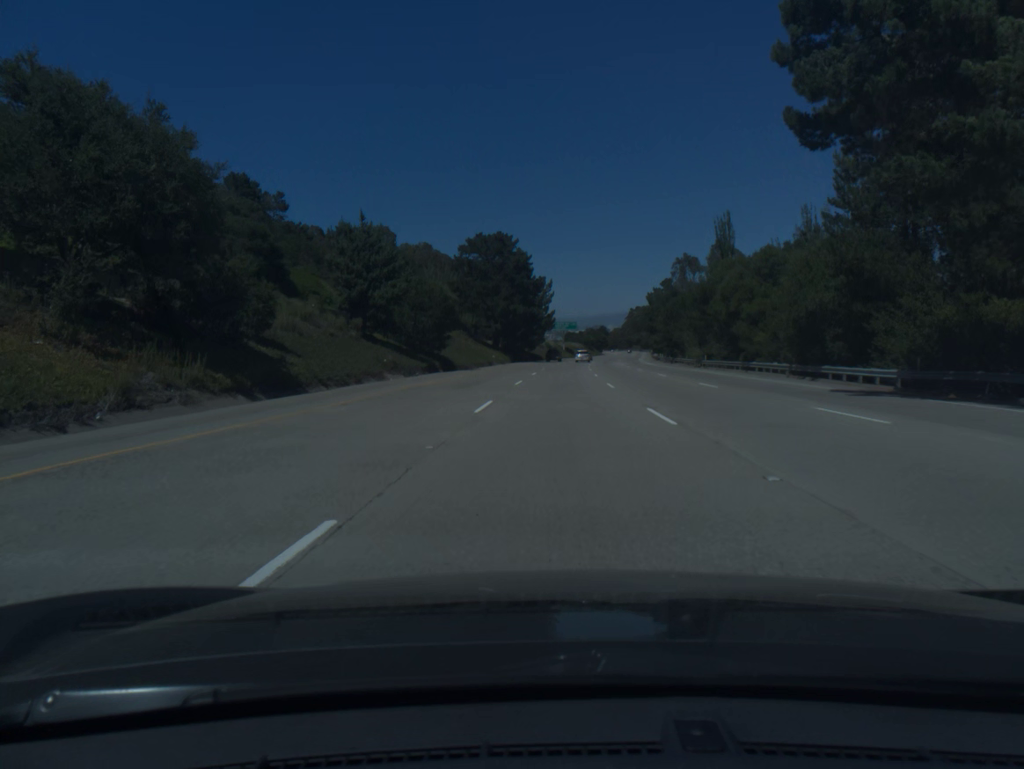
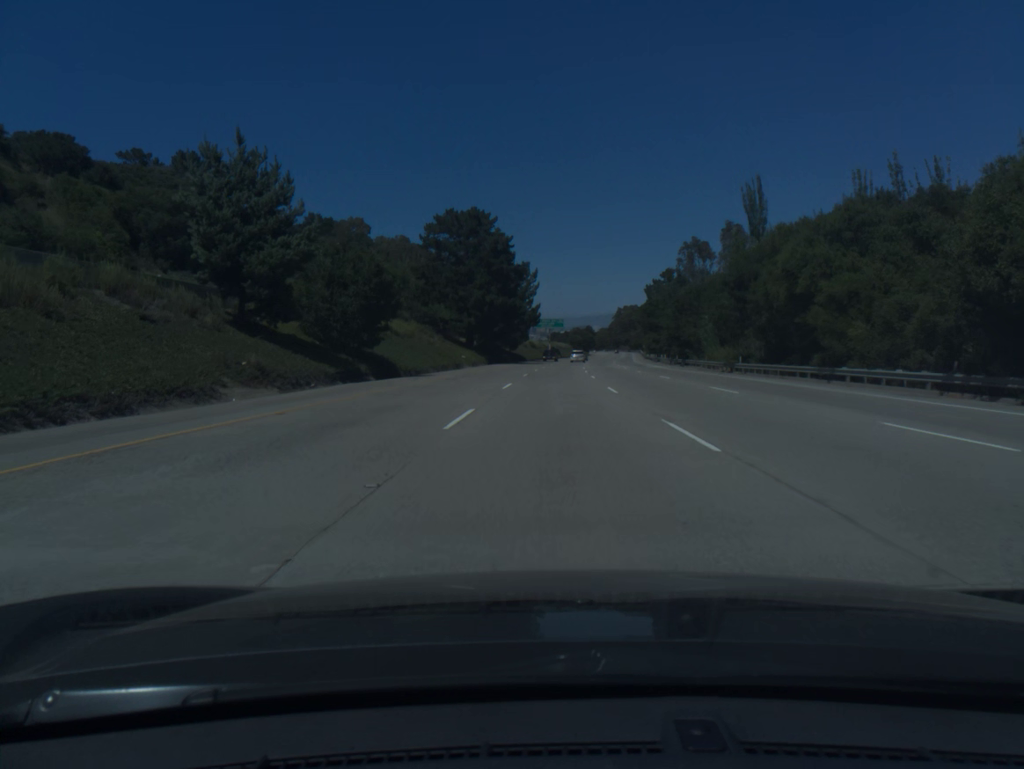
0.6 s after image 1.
(+0.2, +18.5) m; +1°
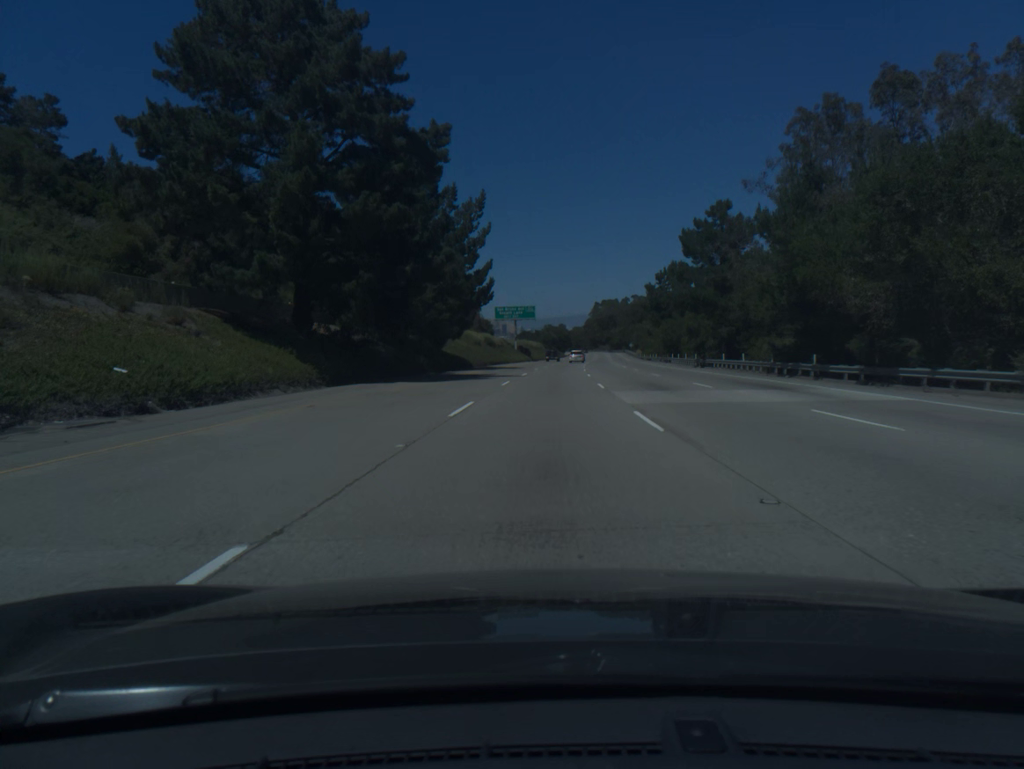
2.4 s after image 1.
(+1.2, +55.5) m; +2°
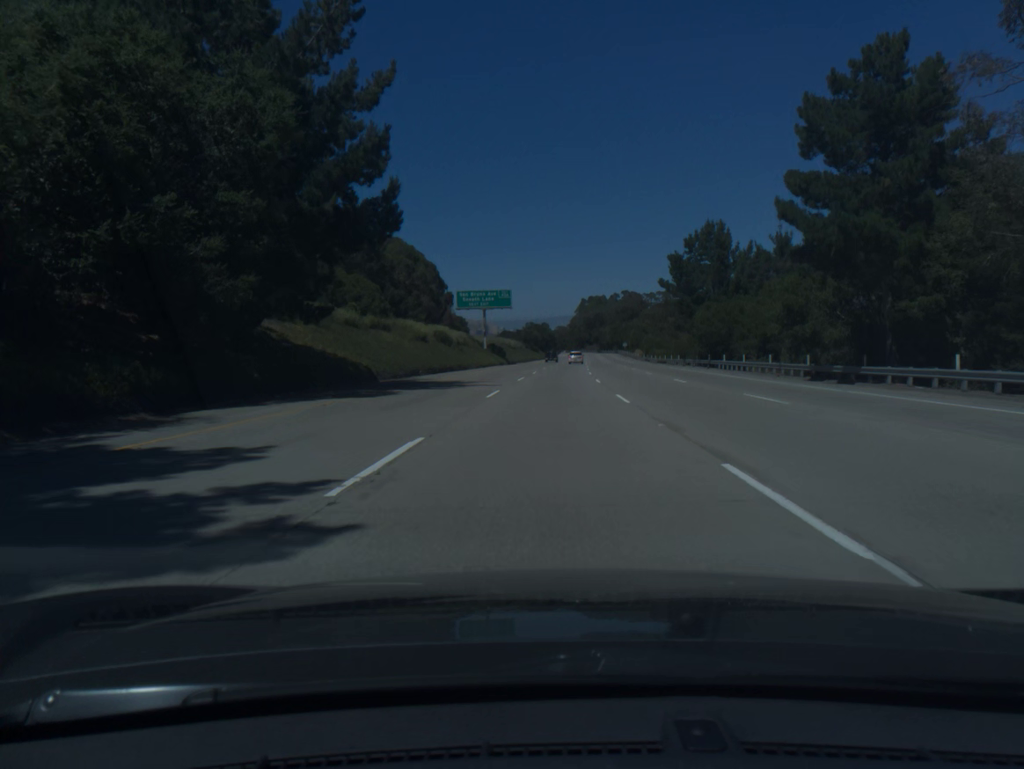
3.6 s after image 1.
(+0.4, +37.1) m; +1°
